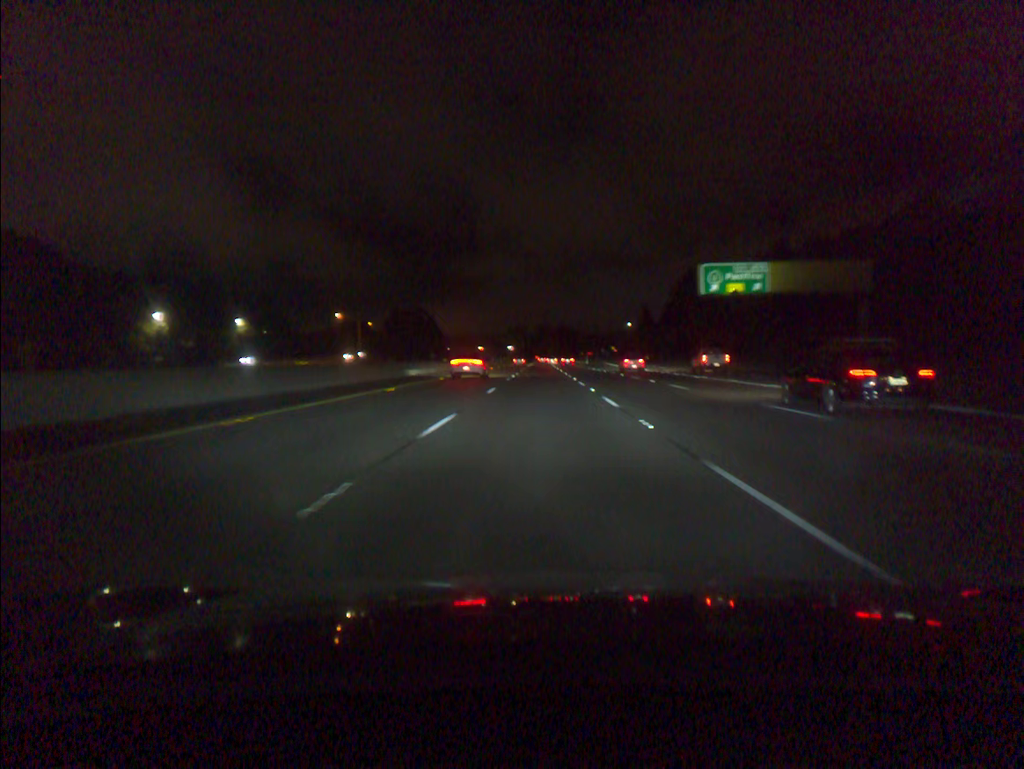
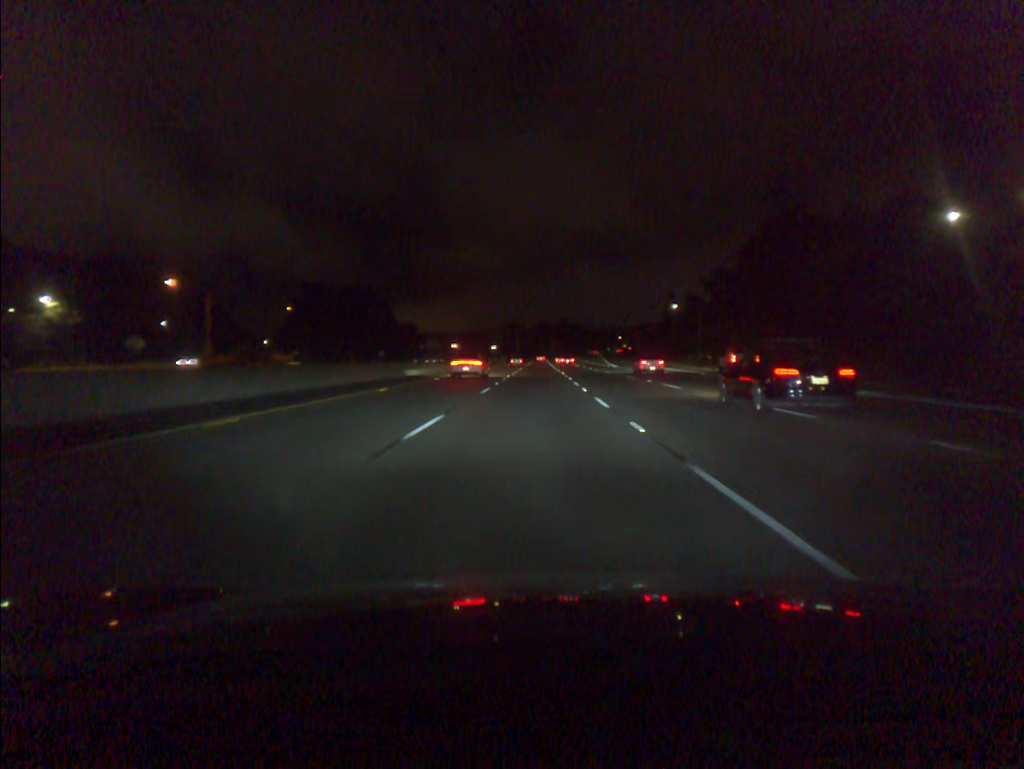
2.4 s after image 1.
(+0.2, +73.3) m; 0°
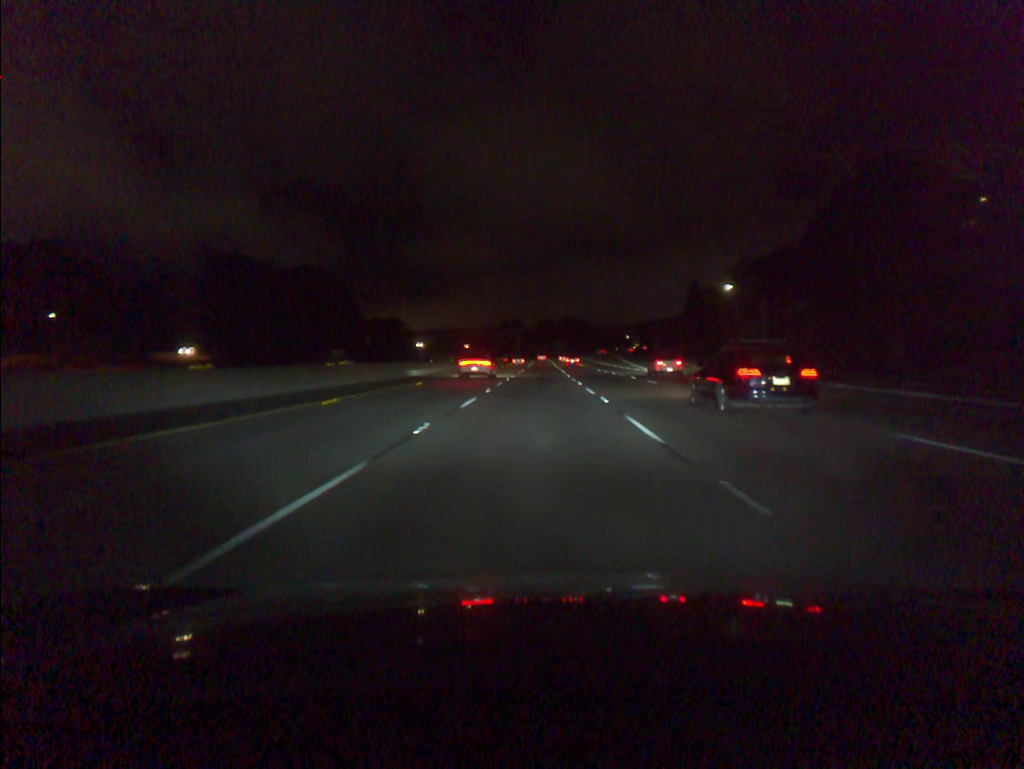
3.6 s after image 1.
(-0.1, +36.6) m; 0°
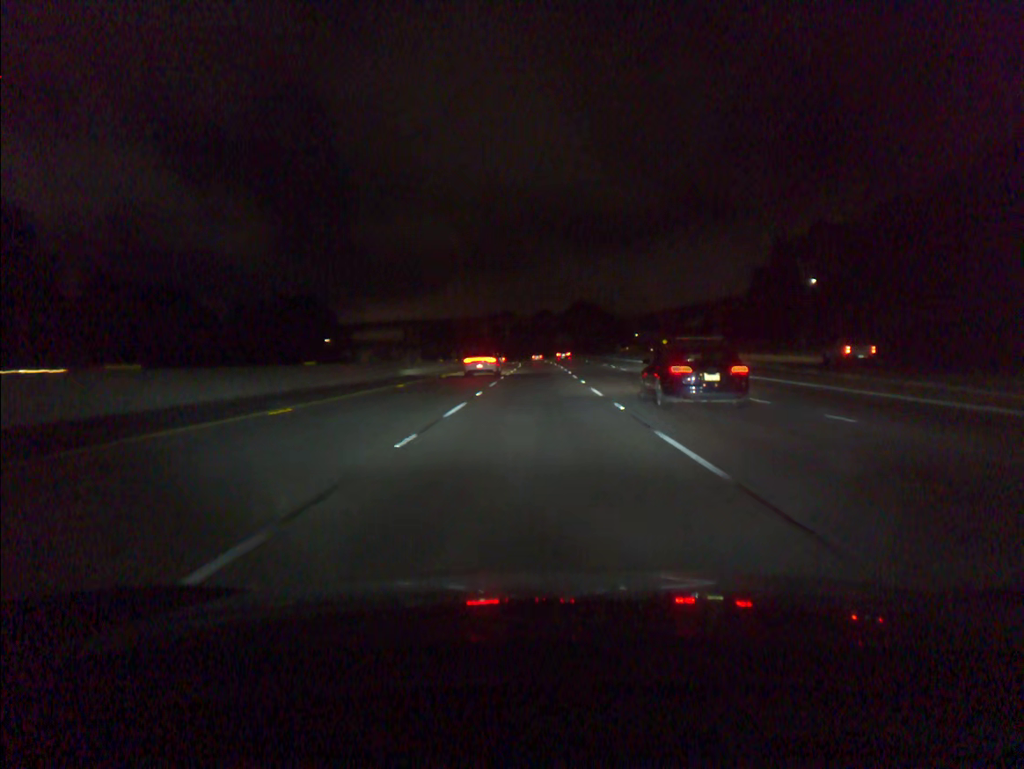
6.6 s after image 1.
(+0.1, +91.3) m; 0°
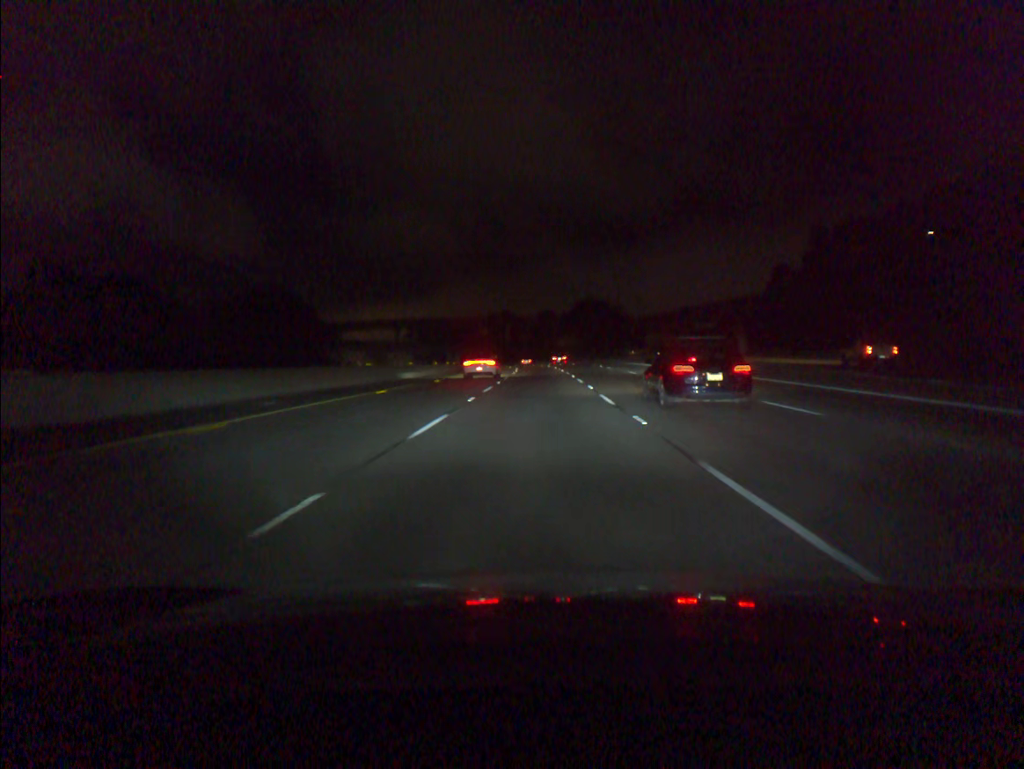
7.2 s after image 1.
(0.0, +18.2) m; 0°
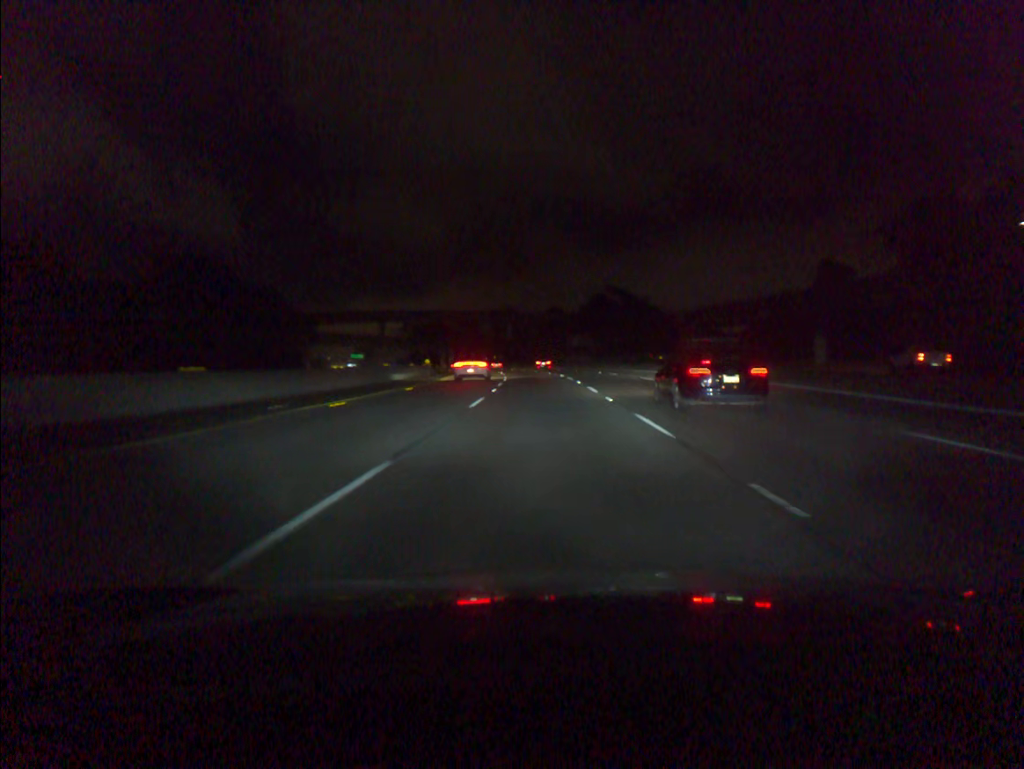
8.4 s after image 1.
(-0.1, +36.4) m; 0°
